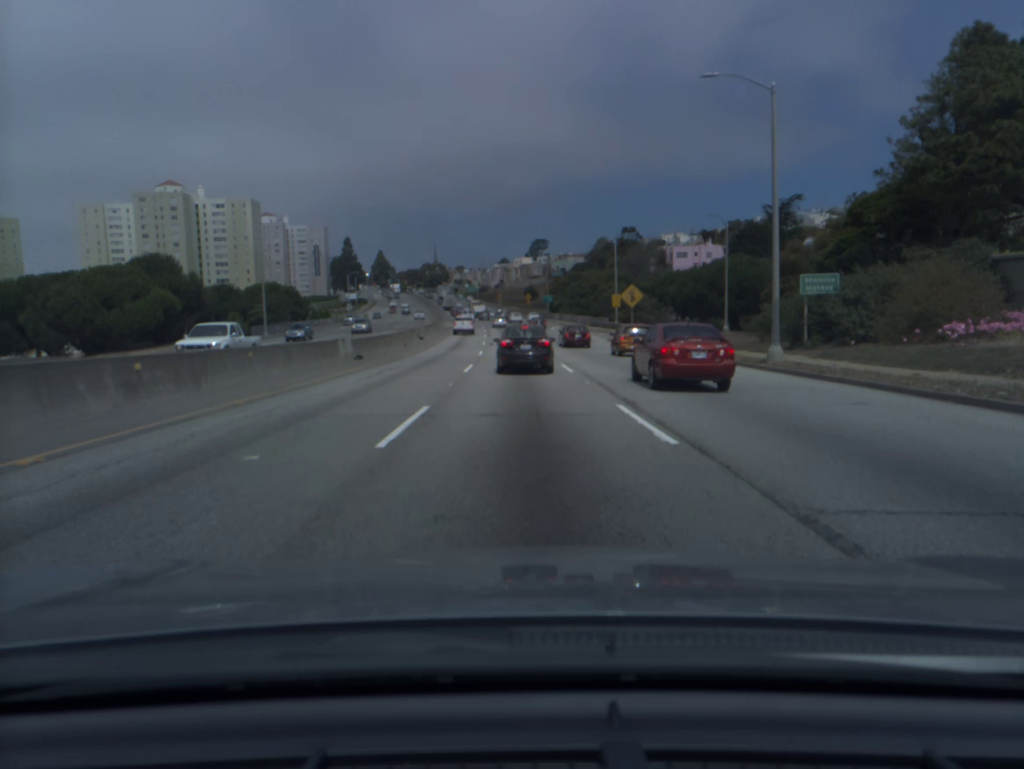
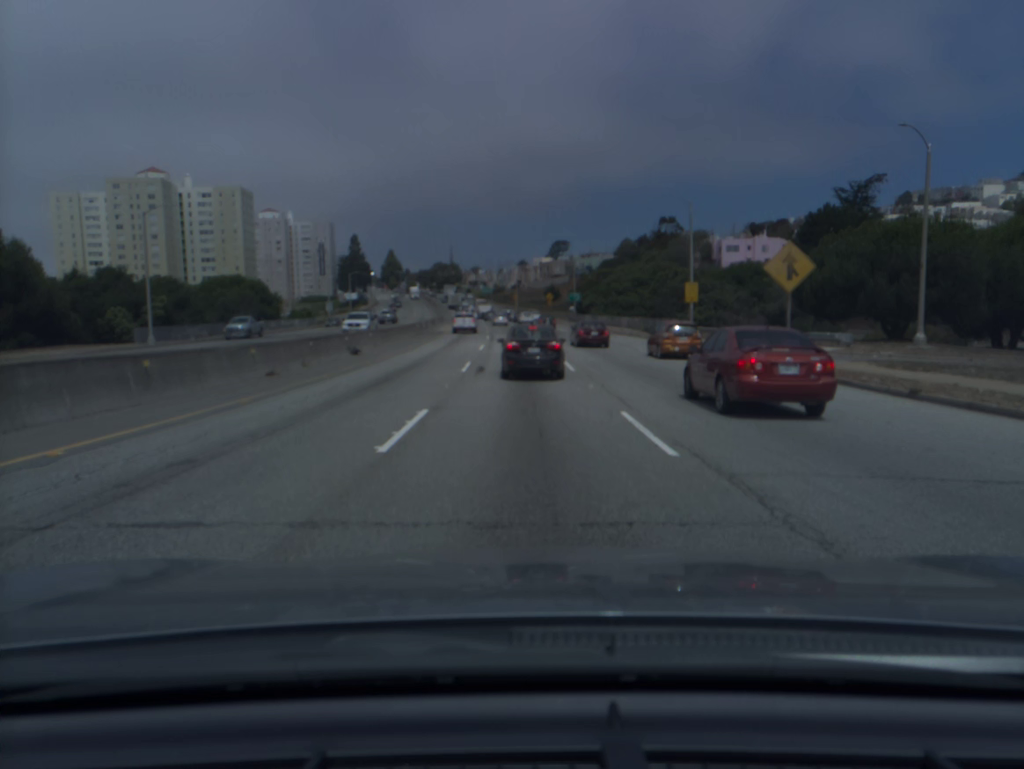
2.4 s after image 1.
(-0.4, +30.0) m; -1°
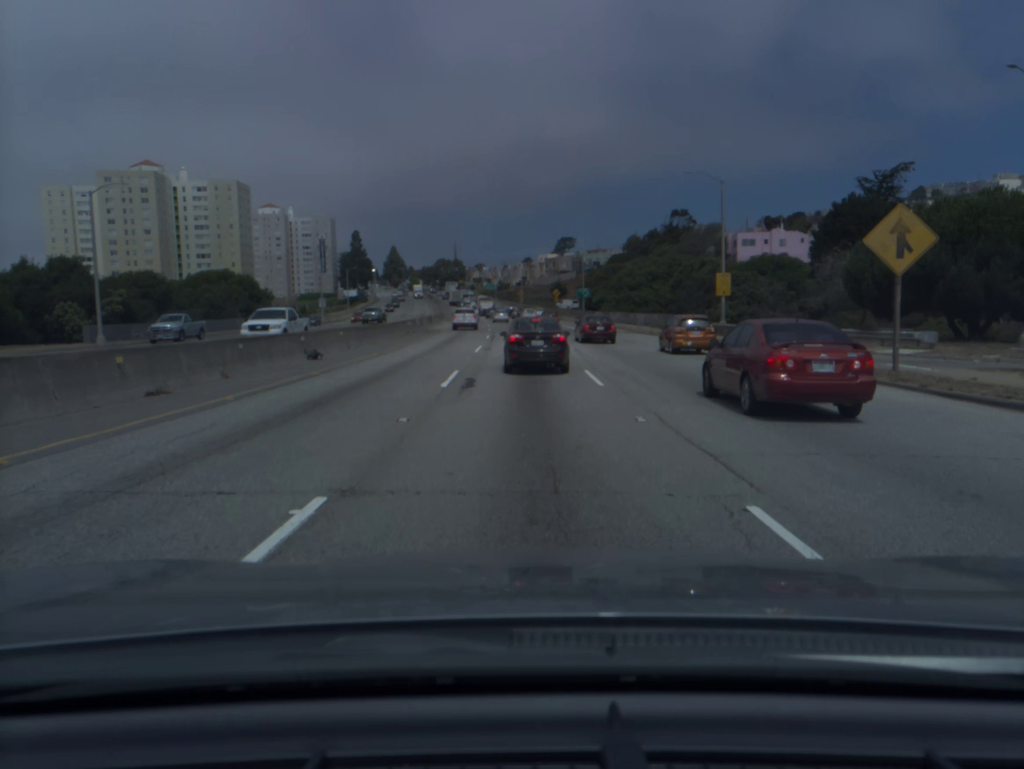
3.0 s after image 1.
(0.0, +7.1) m; 0°
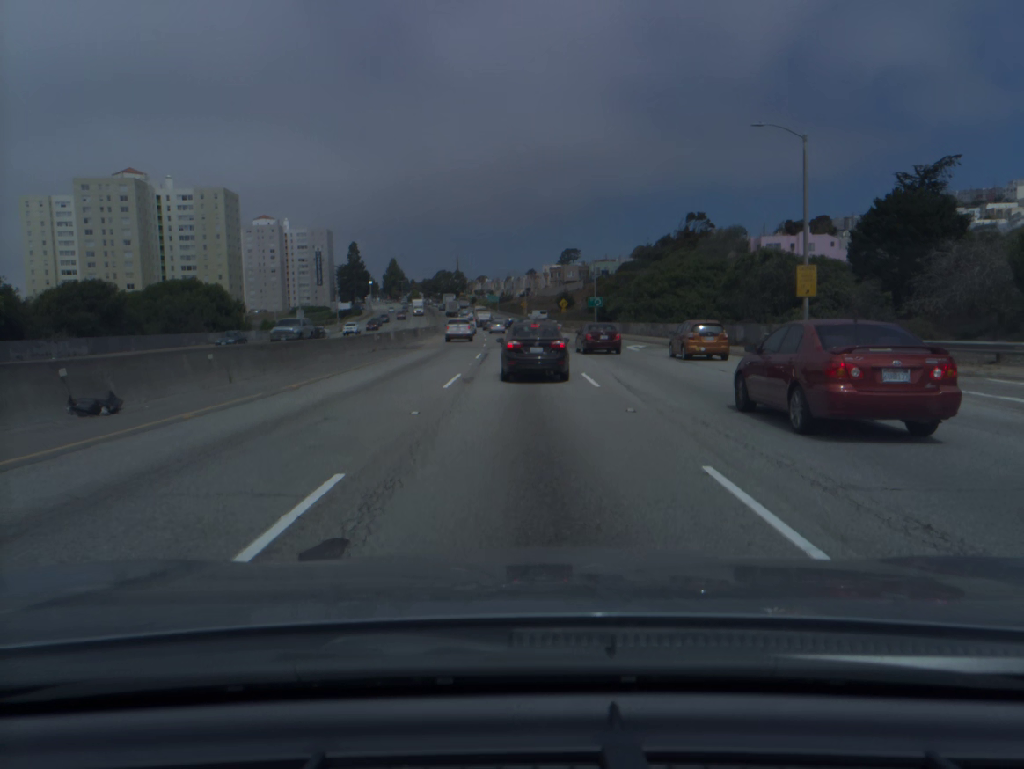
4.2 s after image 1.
(0.0, +13.5) m; 0°
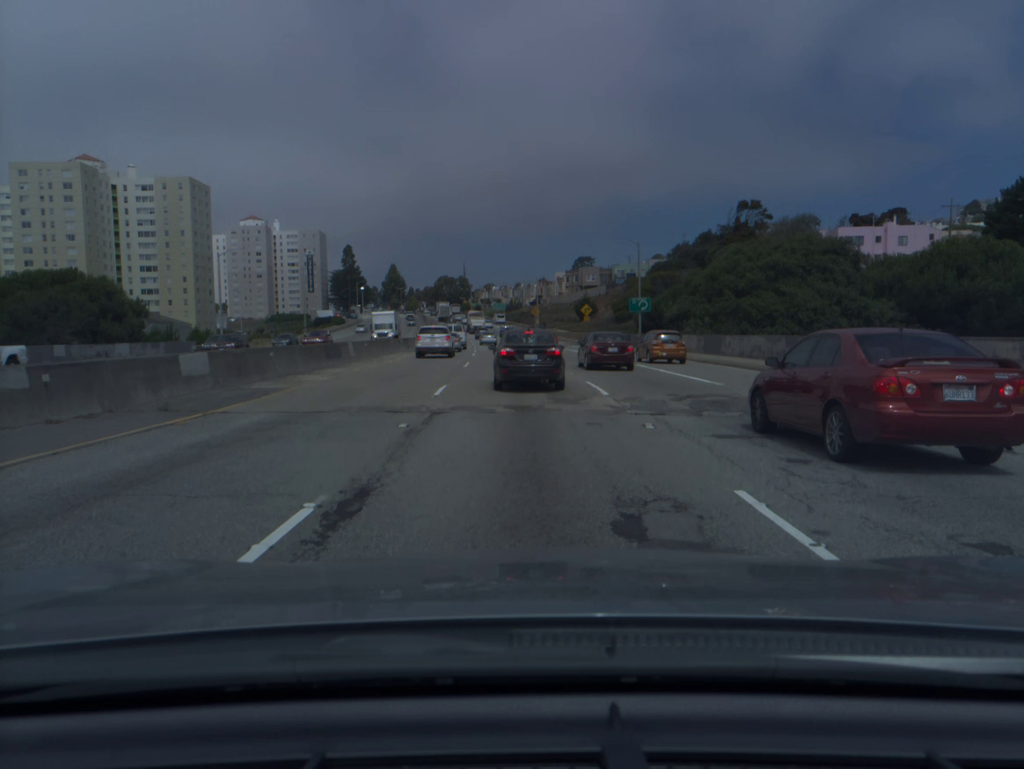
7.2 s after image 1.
(-0.2, +30.2) m; -1°
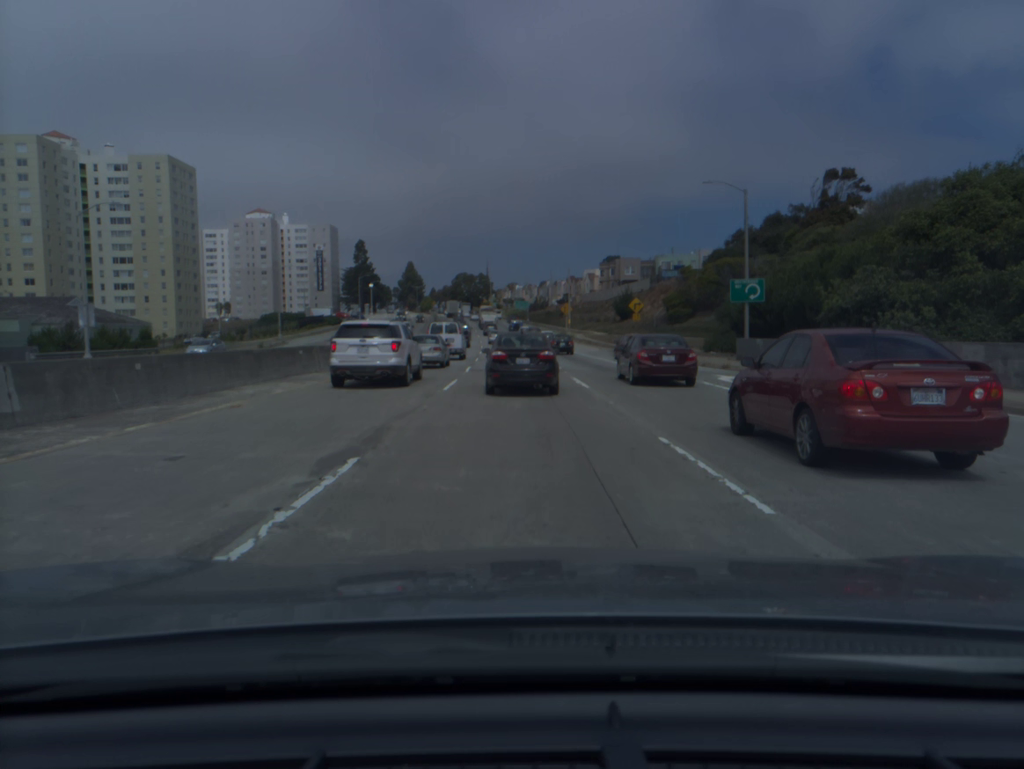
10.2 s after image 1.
(-0.4, +27.3) m; -2°
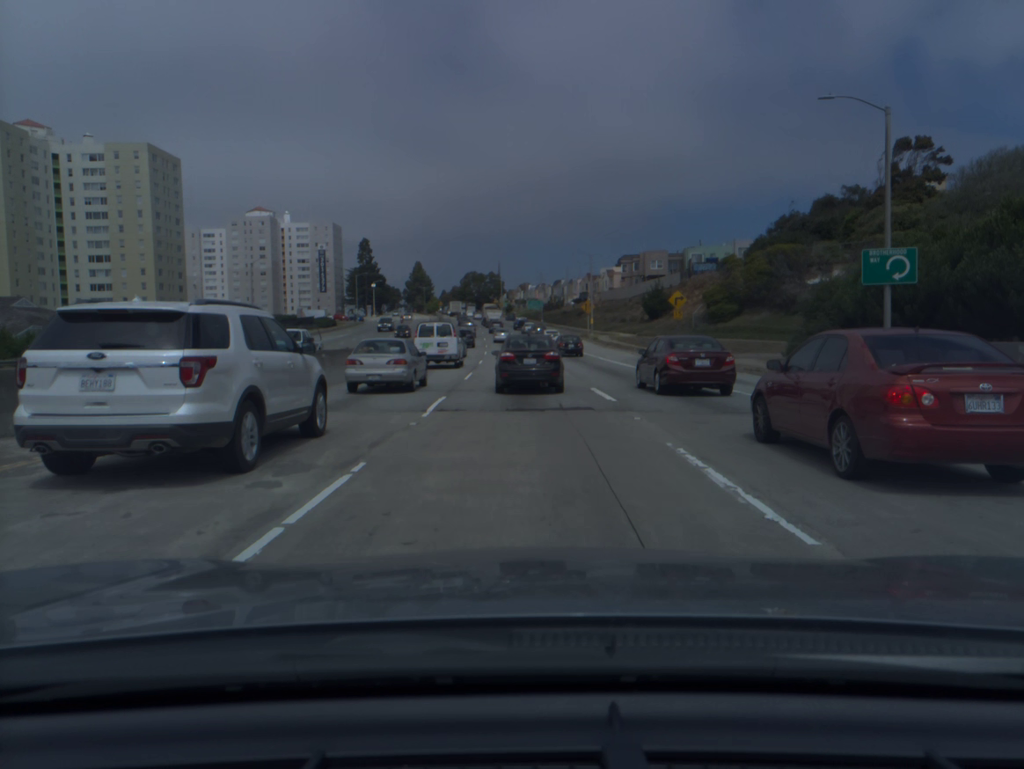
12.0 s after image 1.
(-0.1, +15.2) m; -1°
